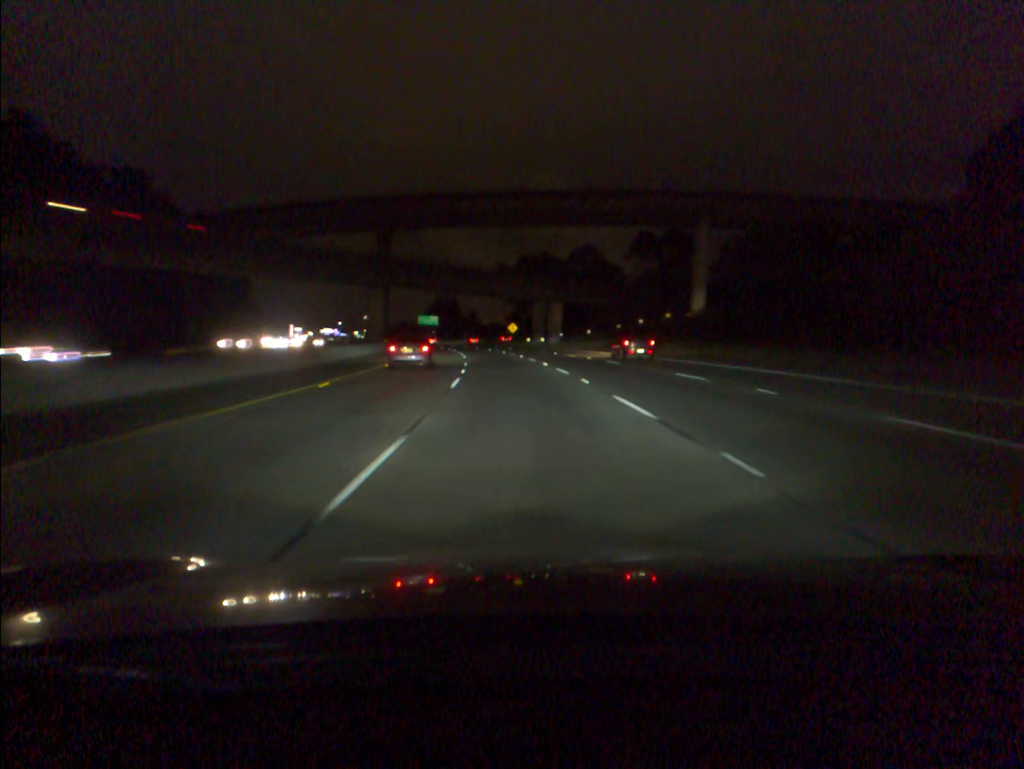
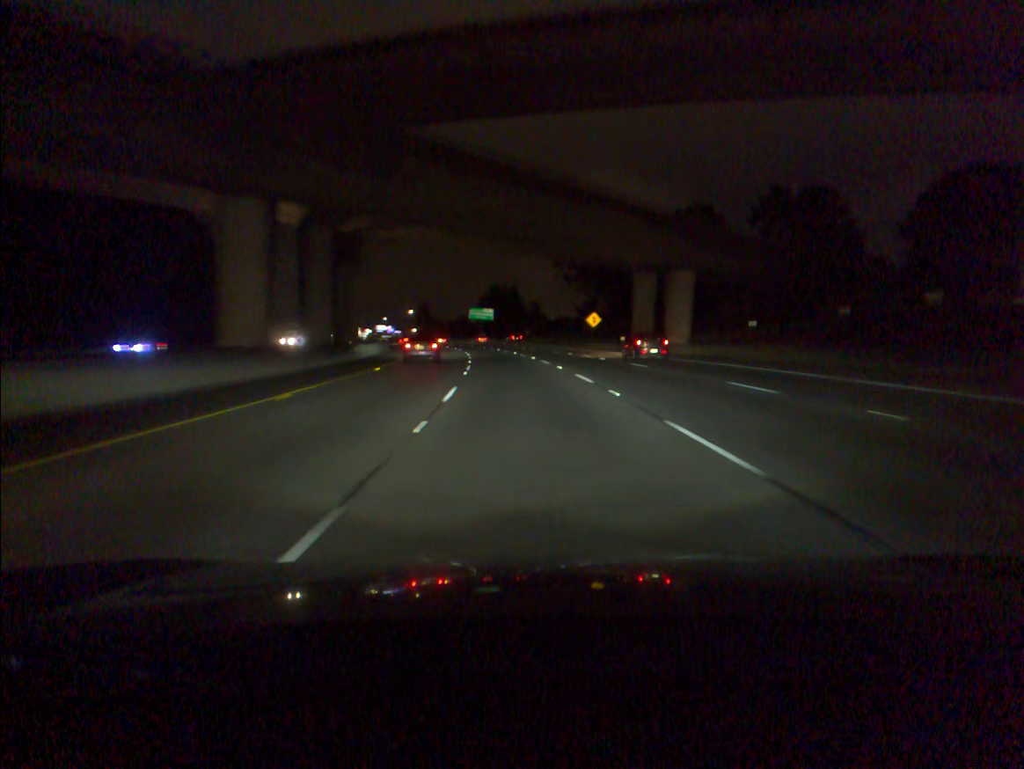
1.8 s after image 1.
(-2.0, +48.7) m; -5°
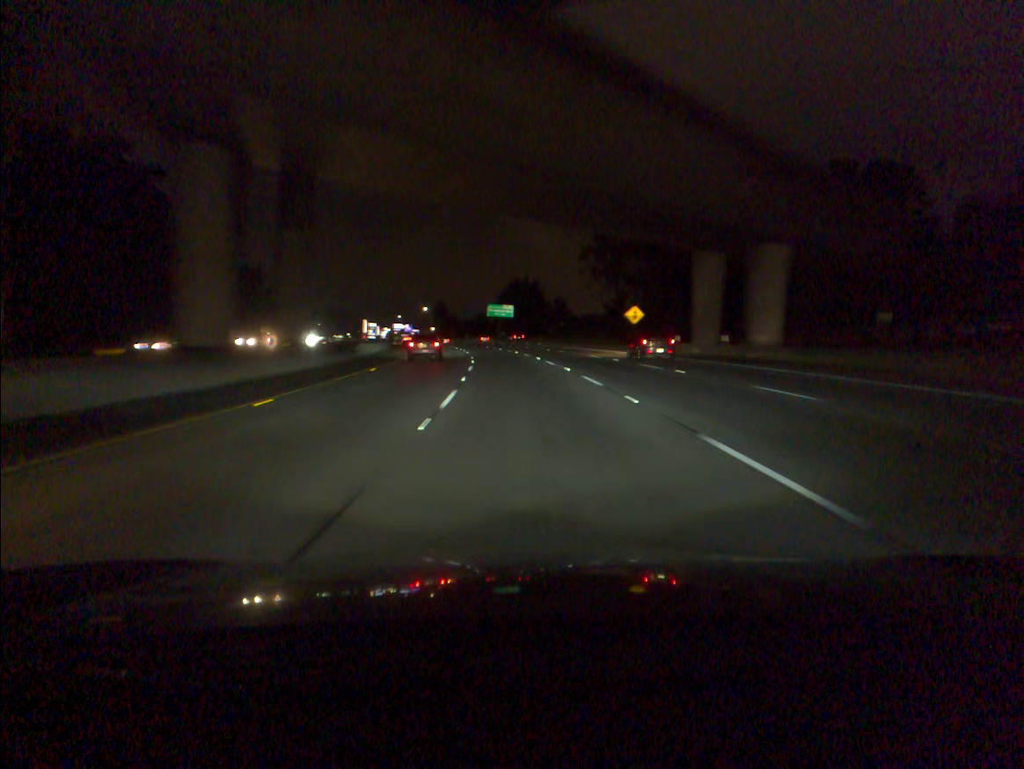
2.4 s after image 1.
(-0.2, +16.3) m; -2°
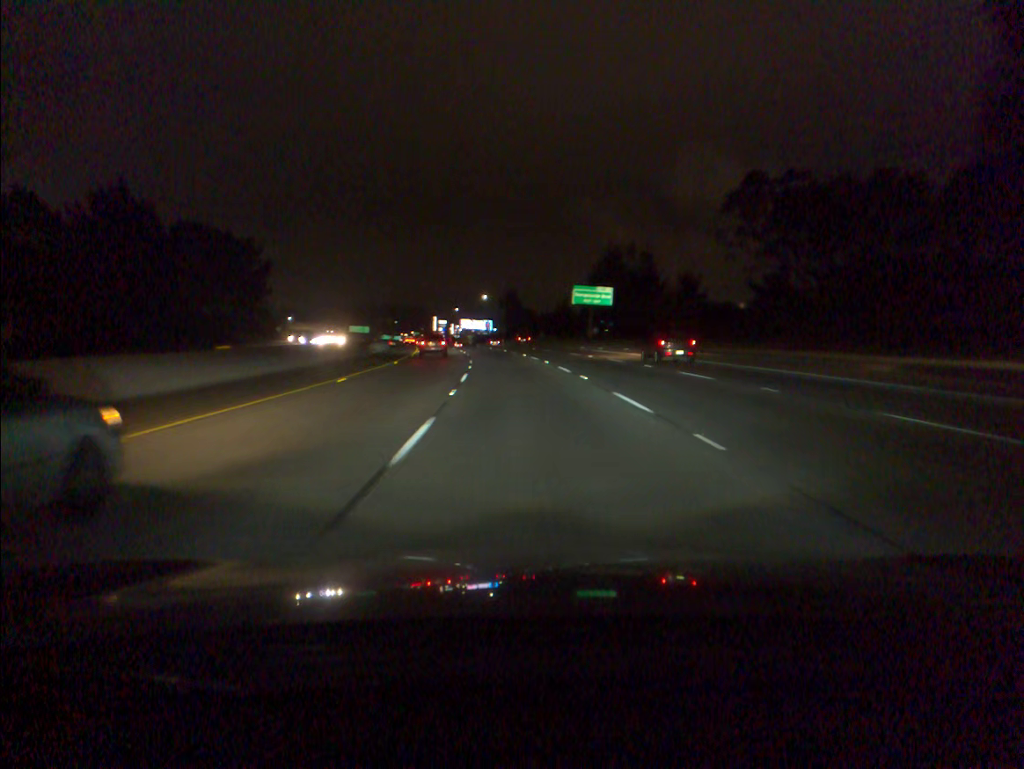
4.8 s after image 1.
(-3.3, +64.8) m; -6°
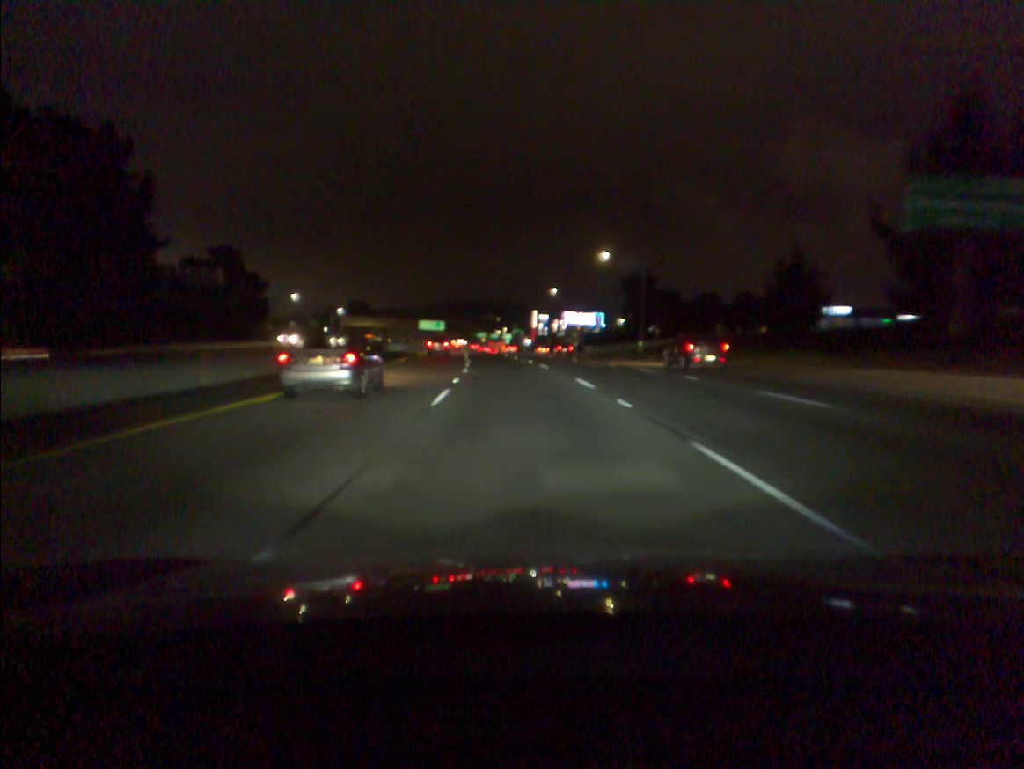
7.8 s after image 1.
(-5.0, +80.9) m; -8°
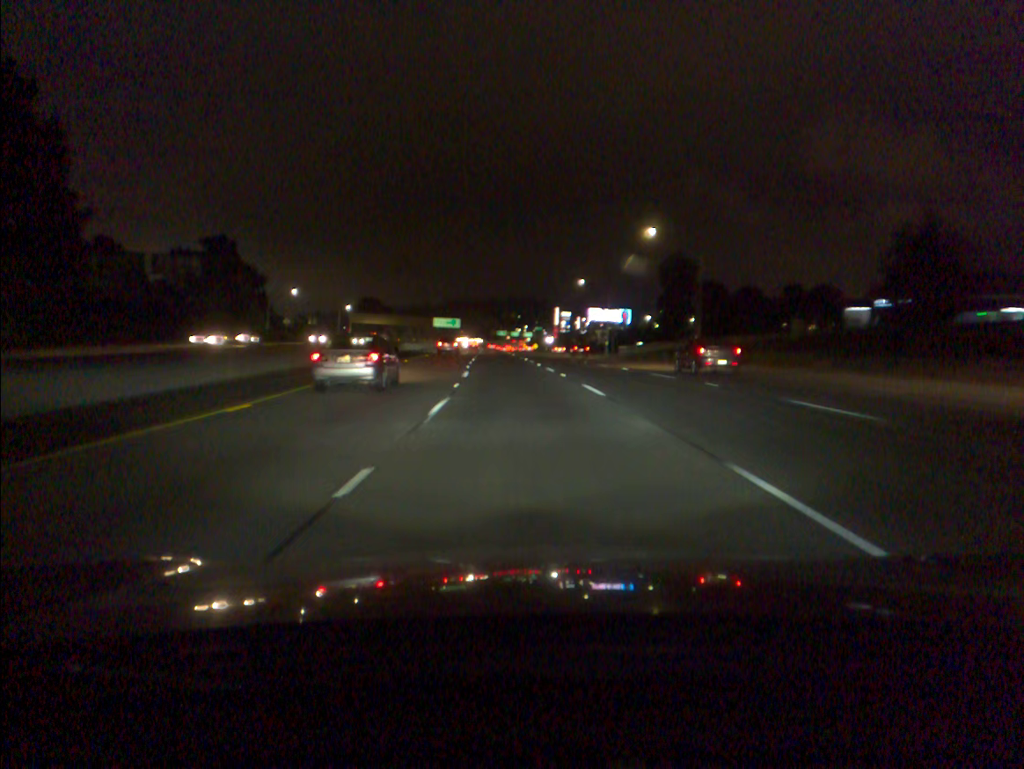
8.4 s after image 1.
(-0.2, +16.2) m; -1°
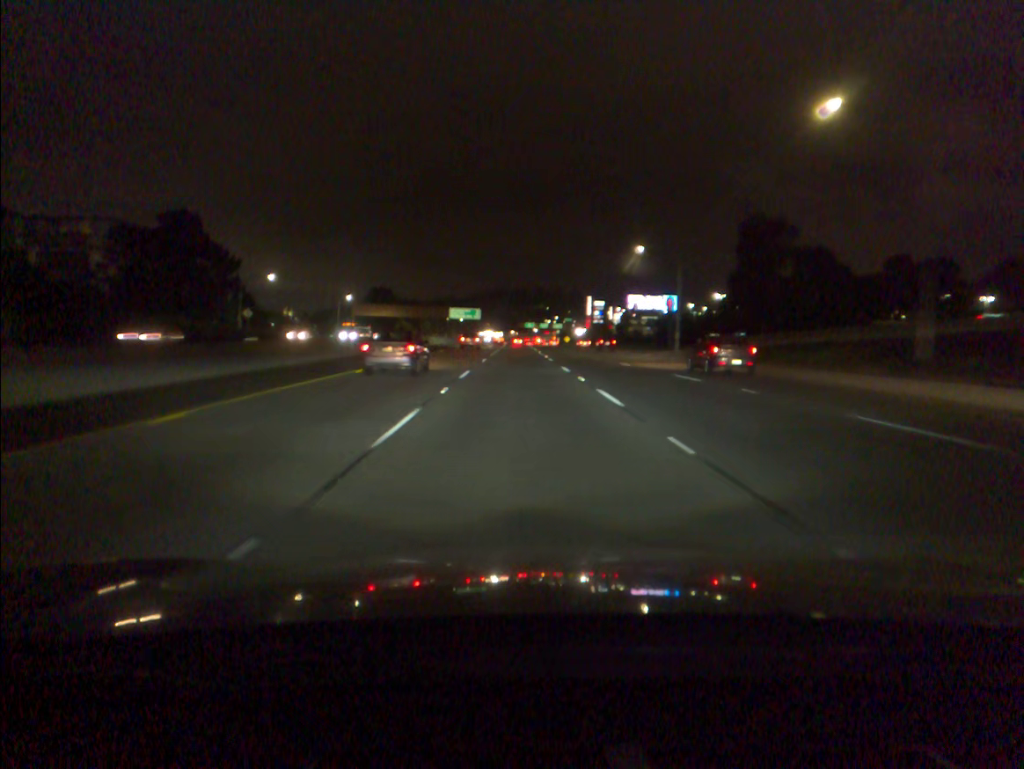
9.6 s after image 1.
(-0.6, +32.4) m; -2°
